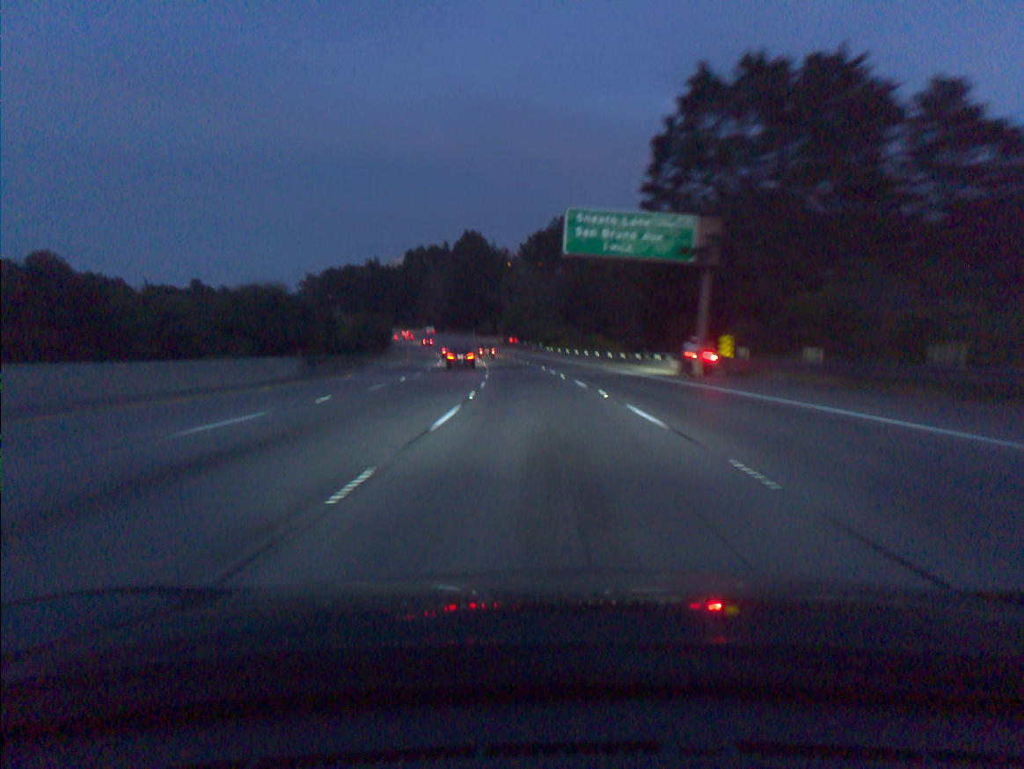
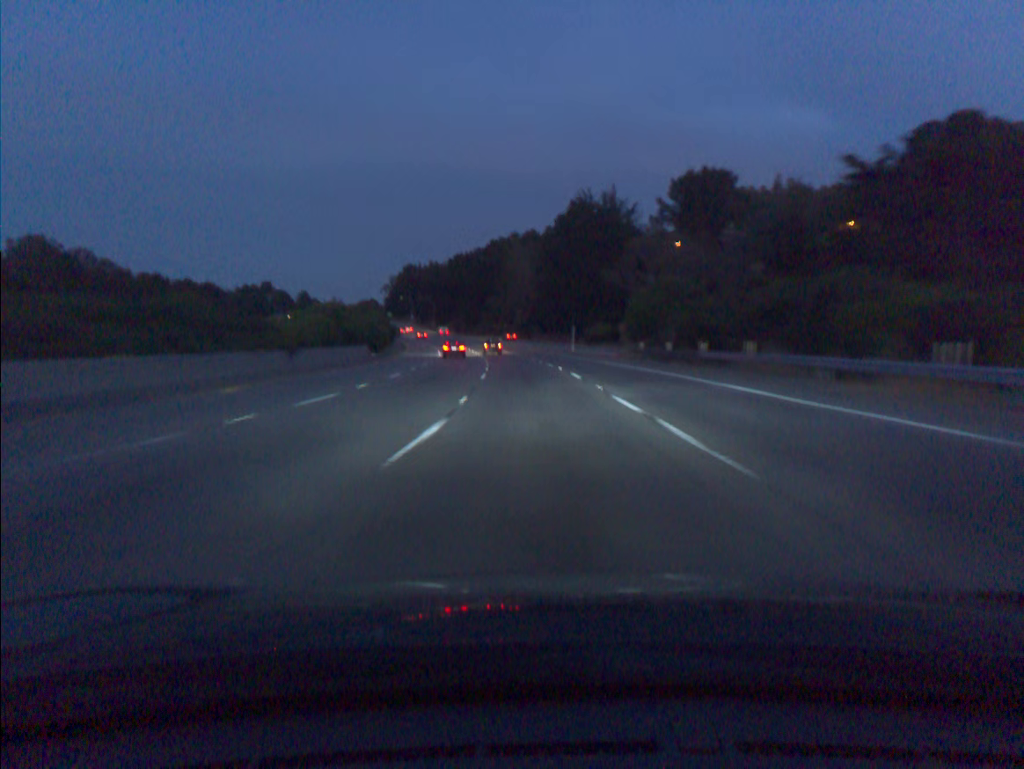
(-6.4, +91.8) m; -8°
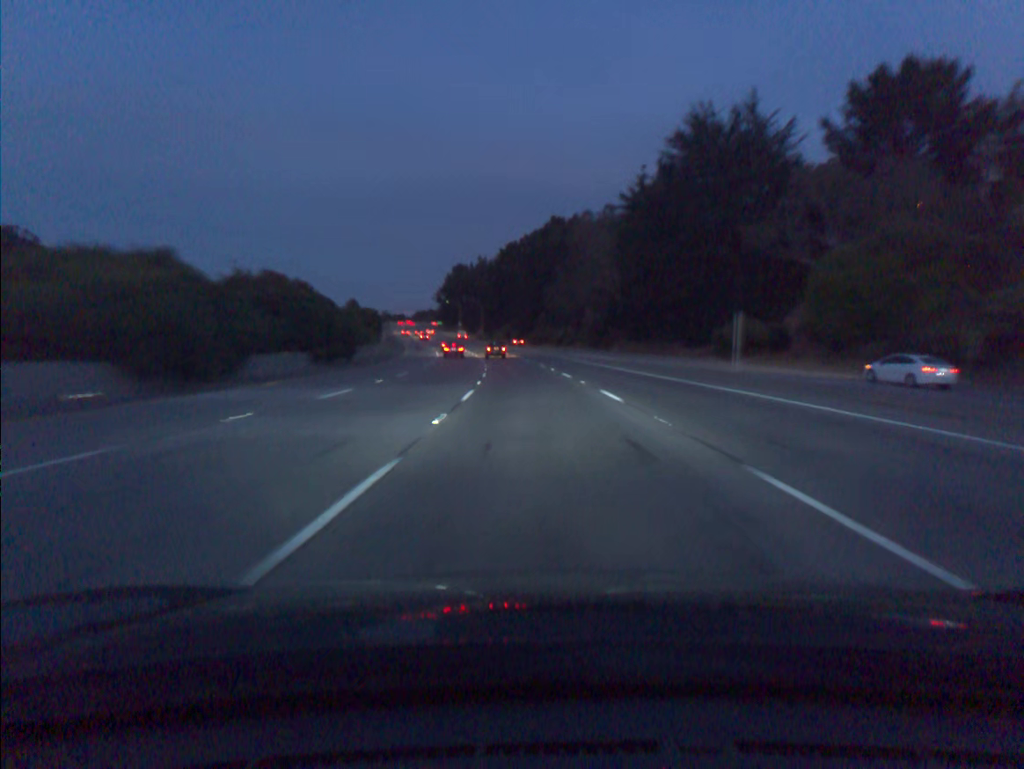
(-2.2, +54.5) m; -5°
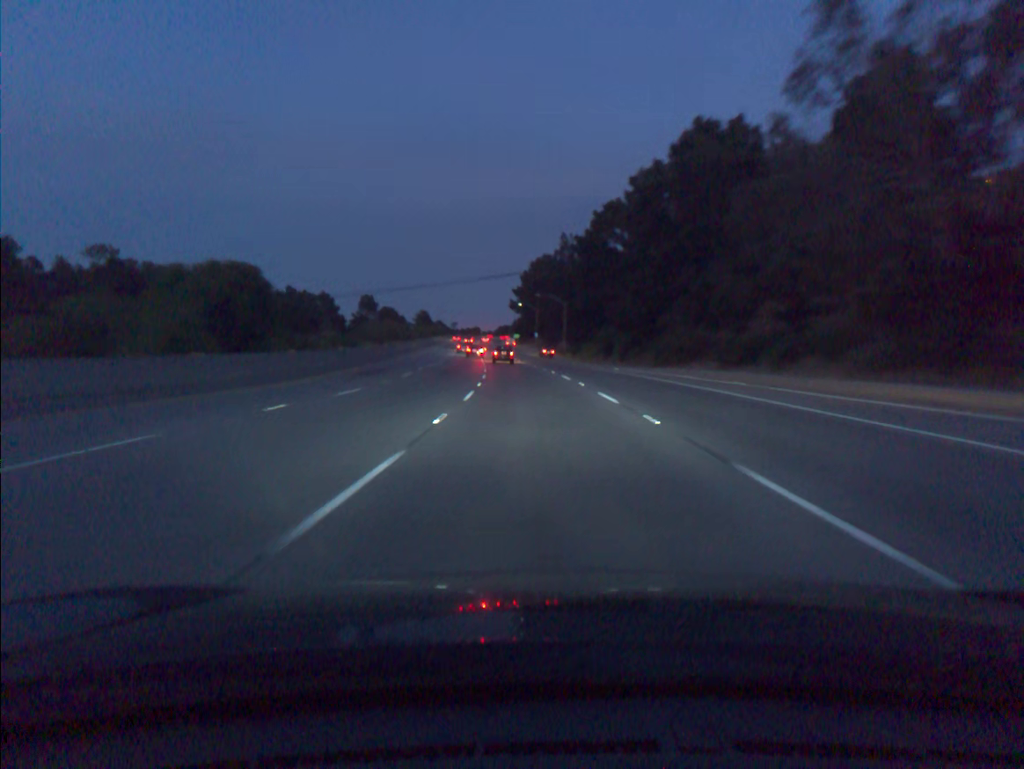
(-4.1, +71.8) m; -7°
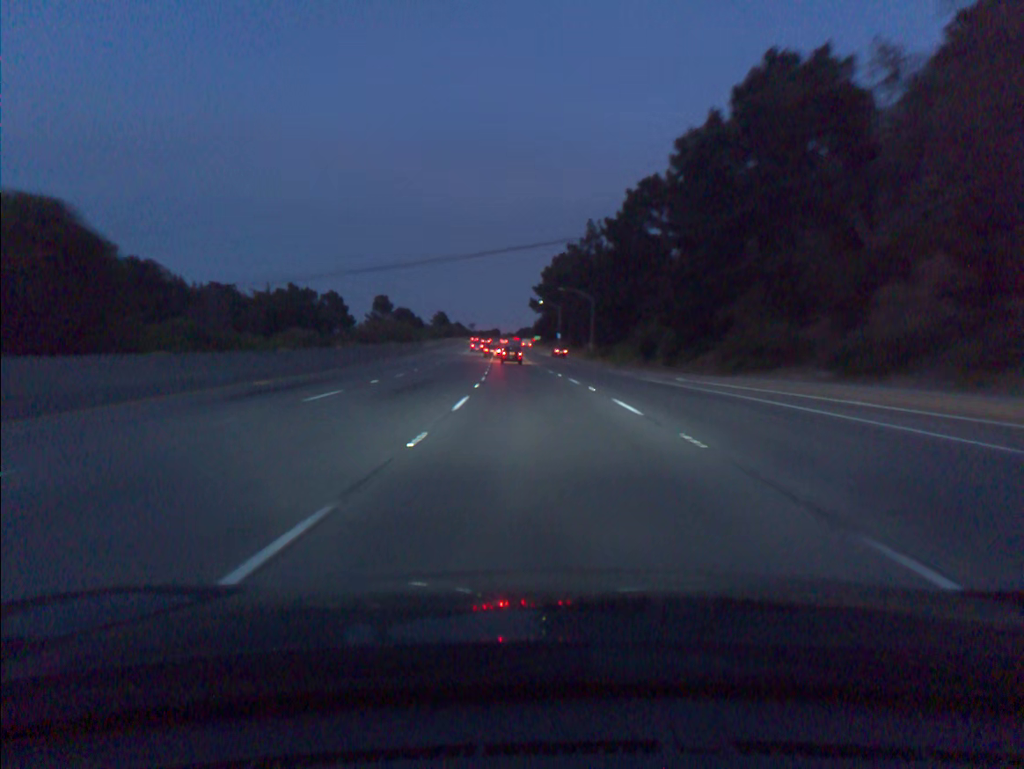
(-0.2, +17.8) m; -2°
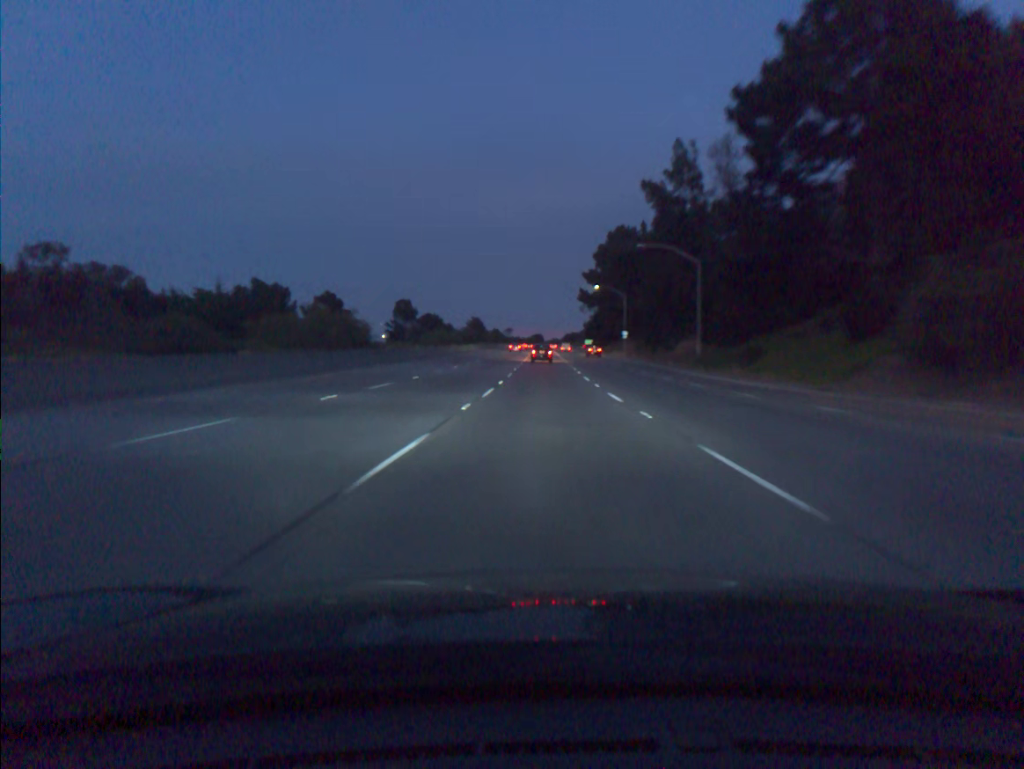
(-1.8, +53.0) m; -3°
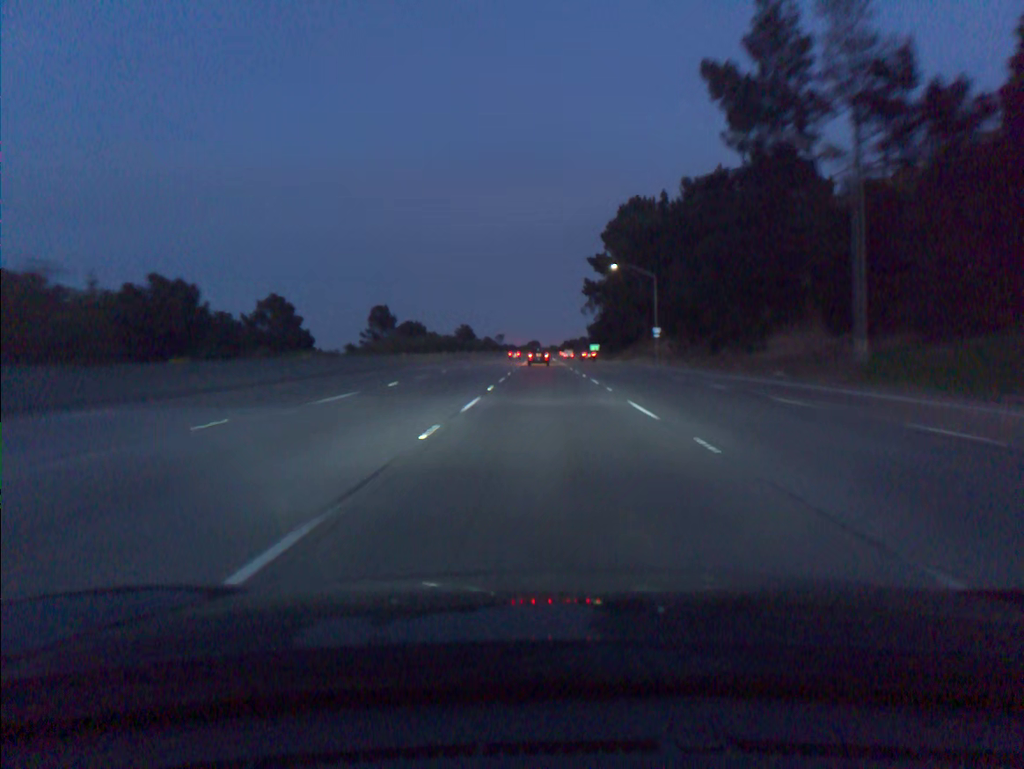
(0.0, +35.2) m; 0°
